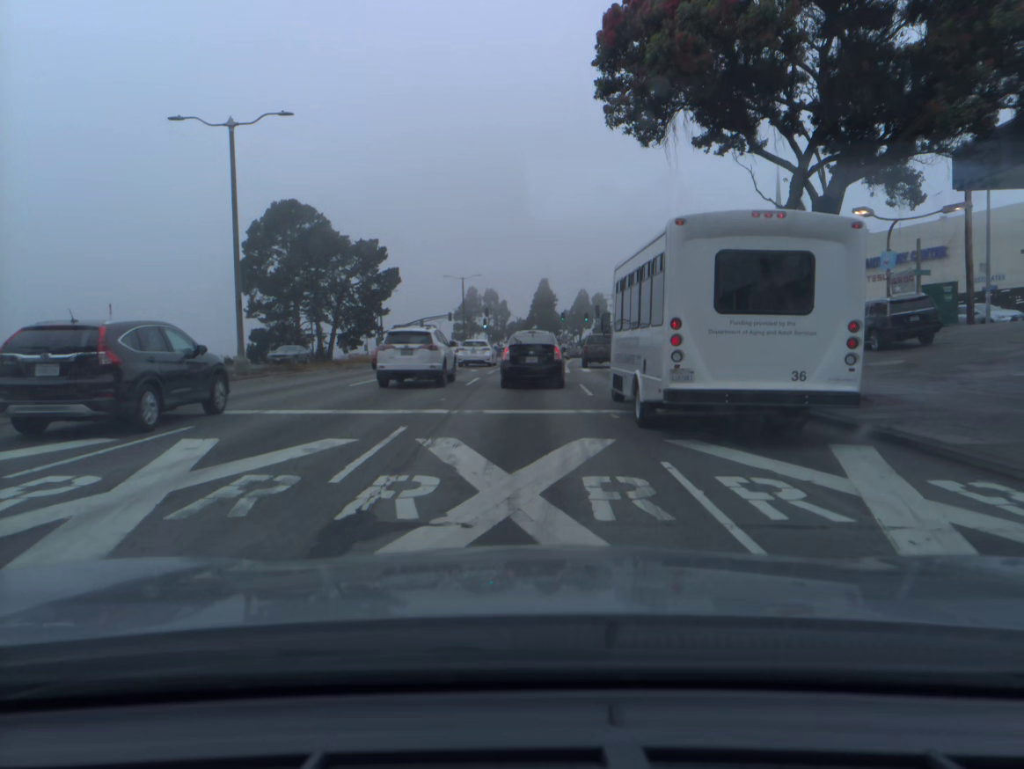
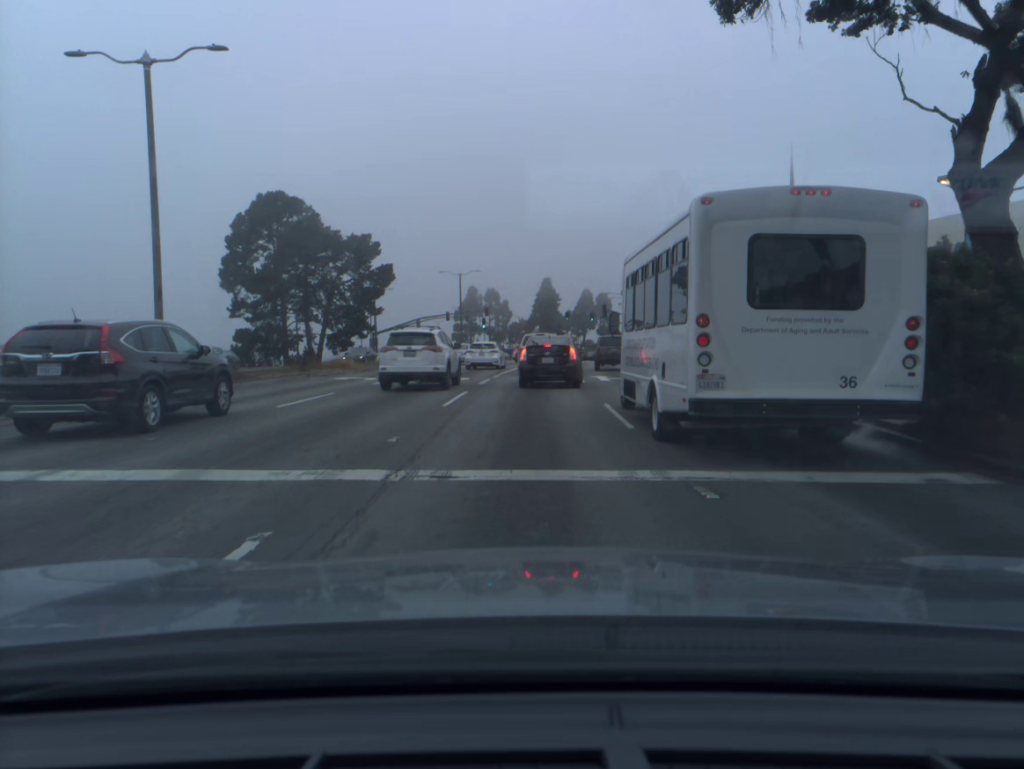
(0.0, +6.5) m; 0°
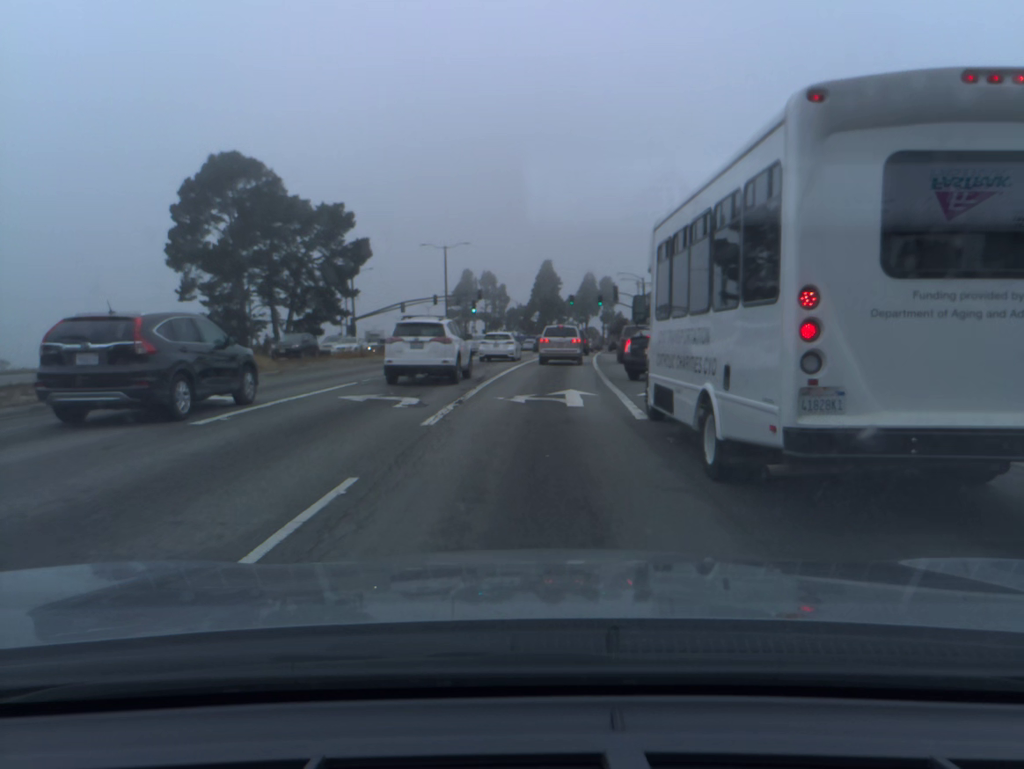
(0.0, +13.2) m; 0°
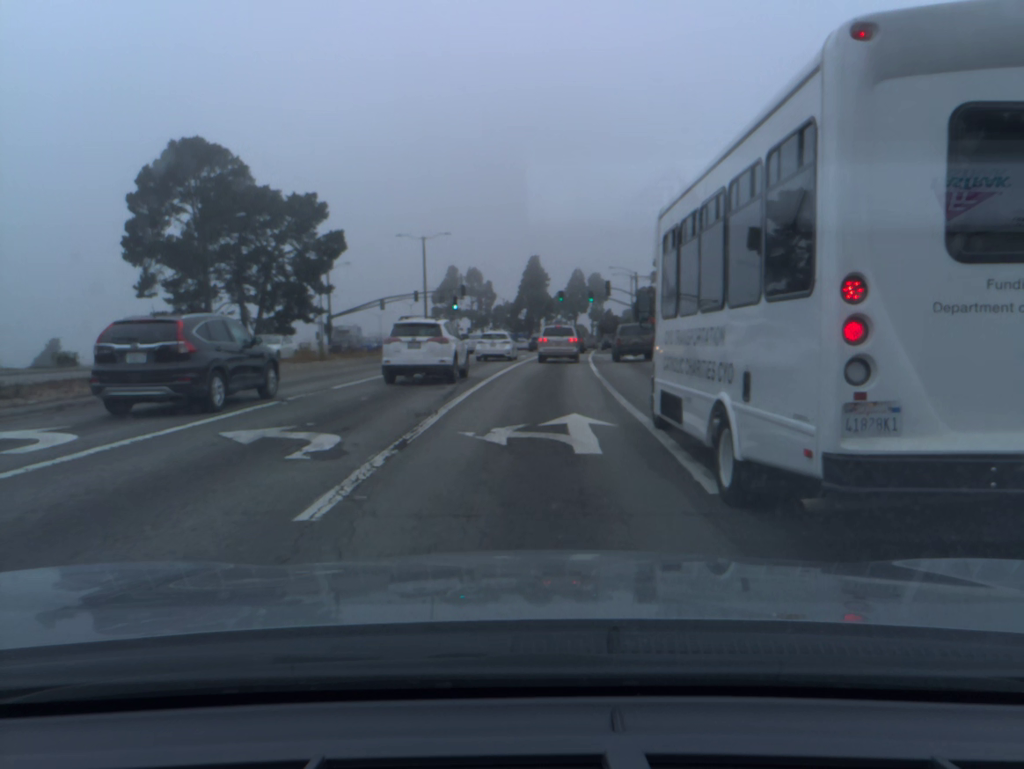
(+0.1, +5.6) m; +1°
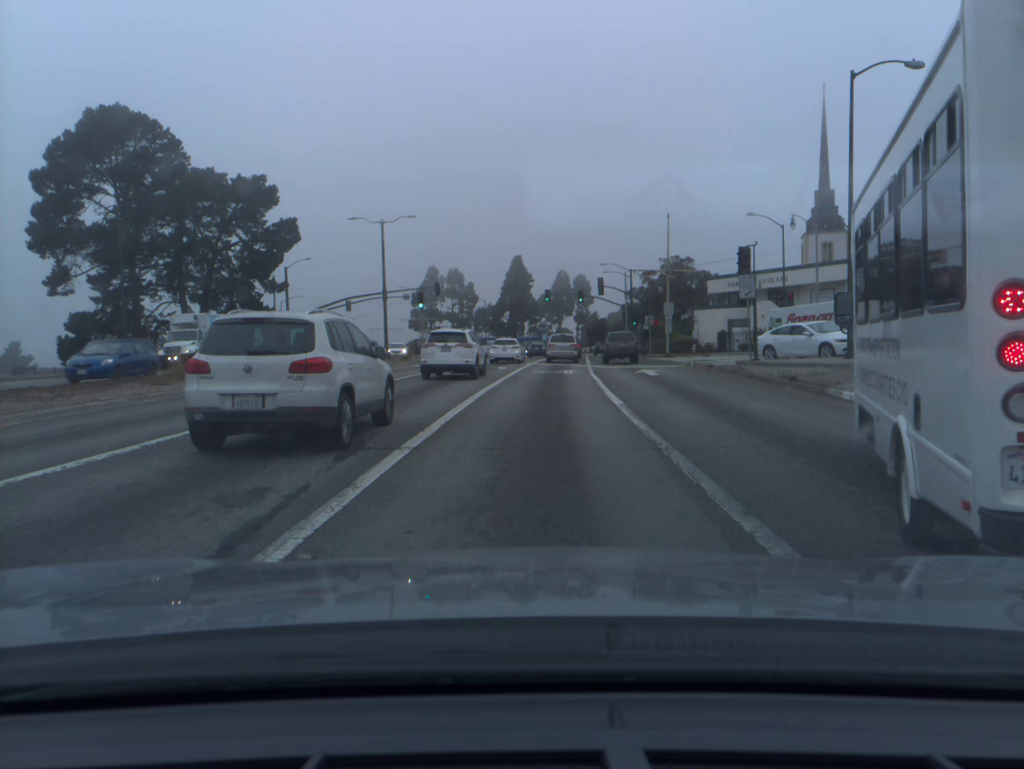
(+0.2, +12.0) m; +1°
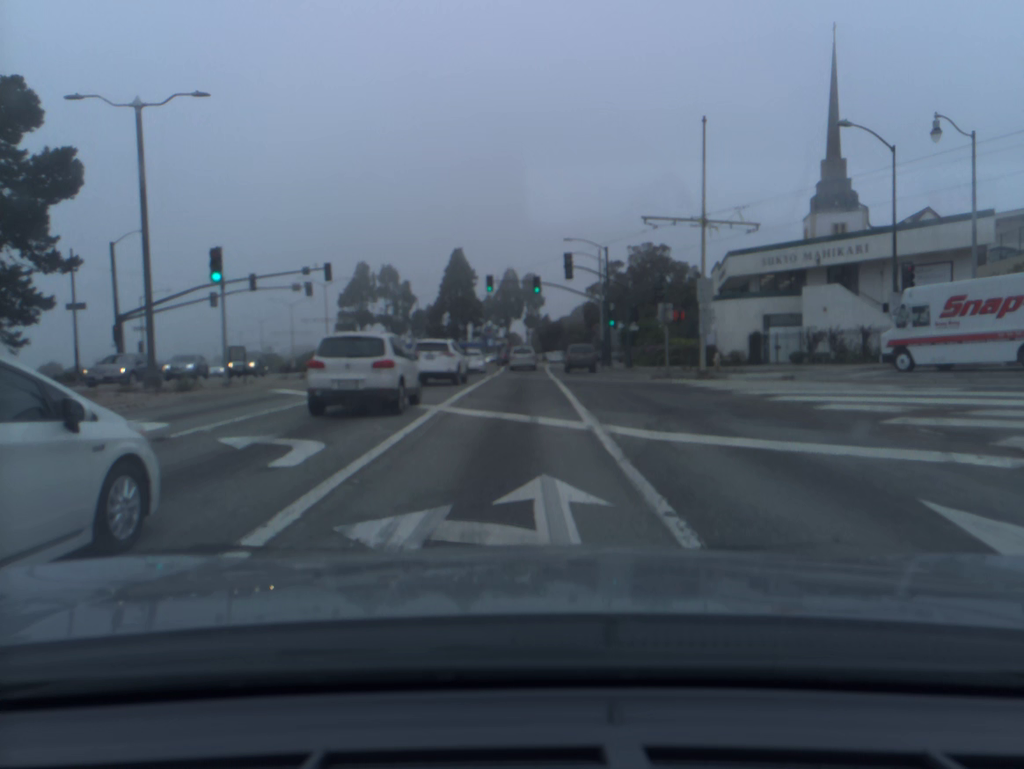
(+0.9, +26.1) m; +3°
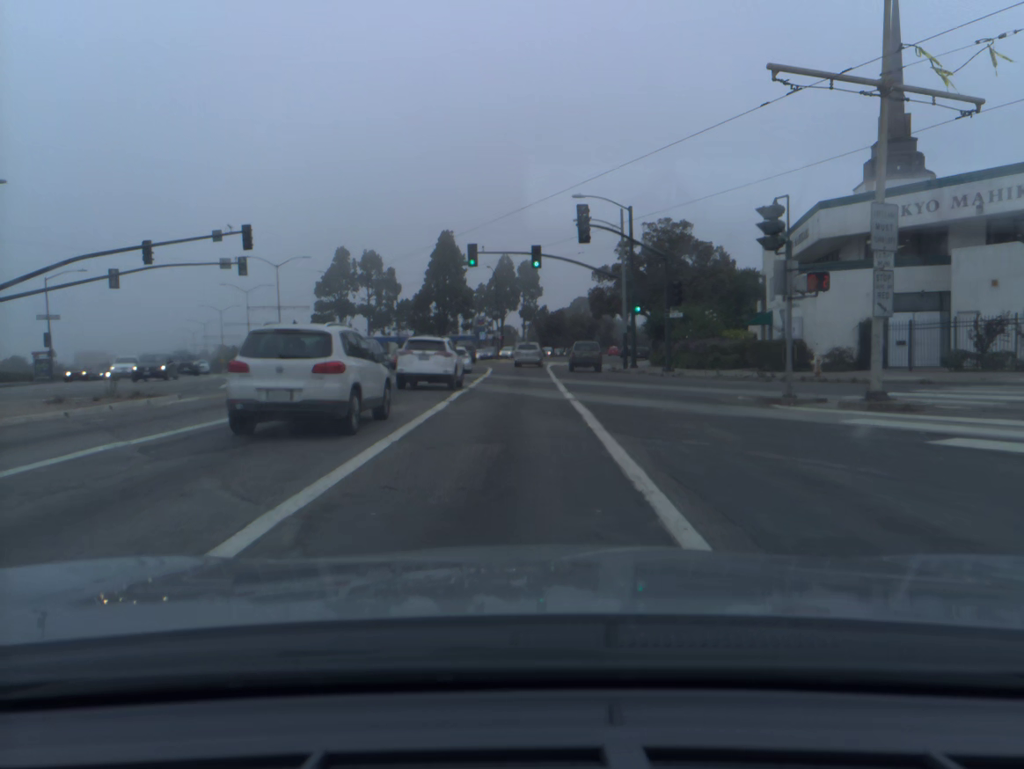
(0.0, +15.4) m; 0°
